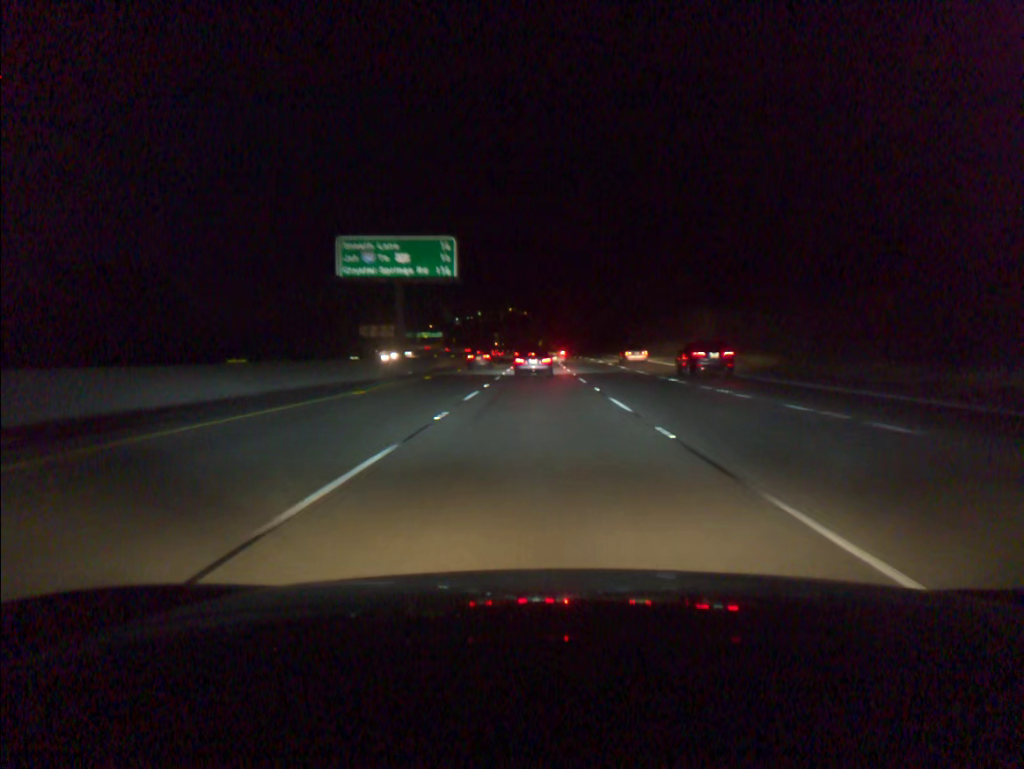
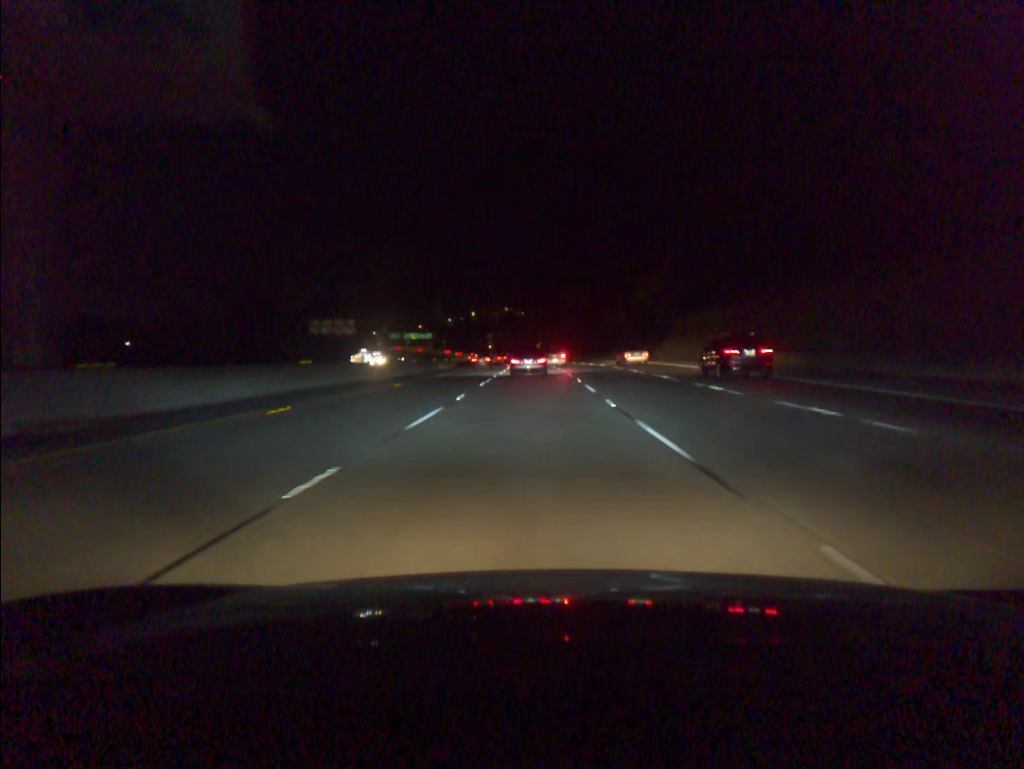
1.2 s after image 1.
(0.0, +36.0) m; 0°
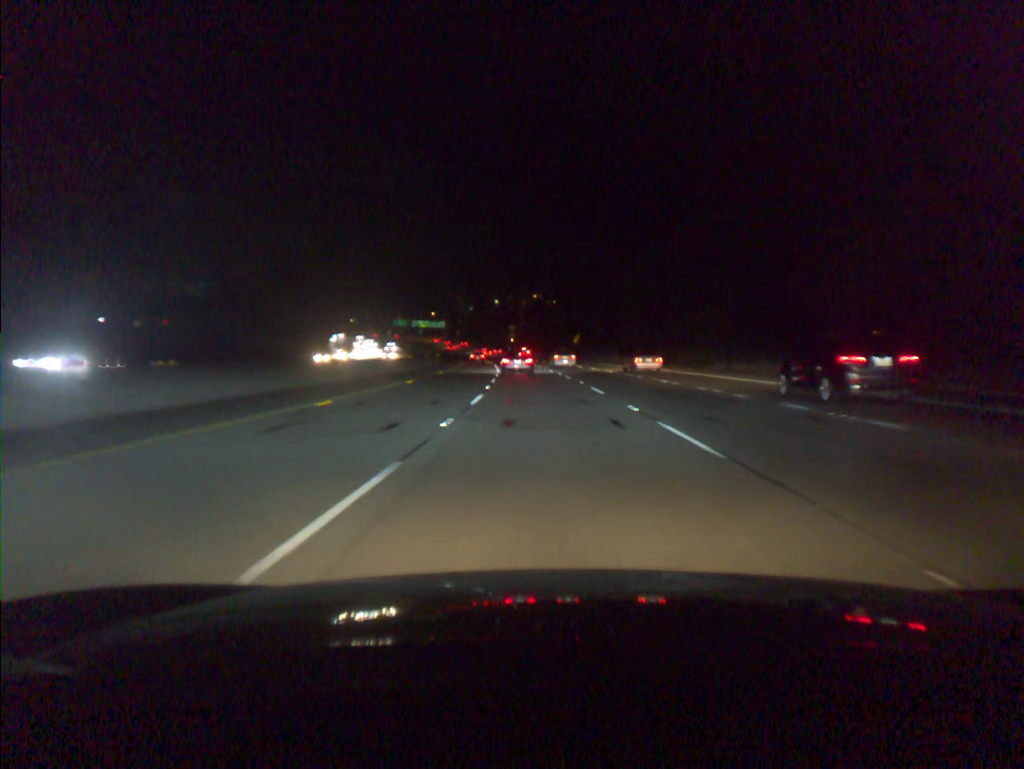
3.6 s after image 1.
(-1.3, +70.9) m; -2°
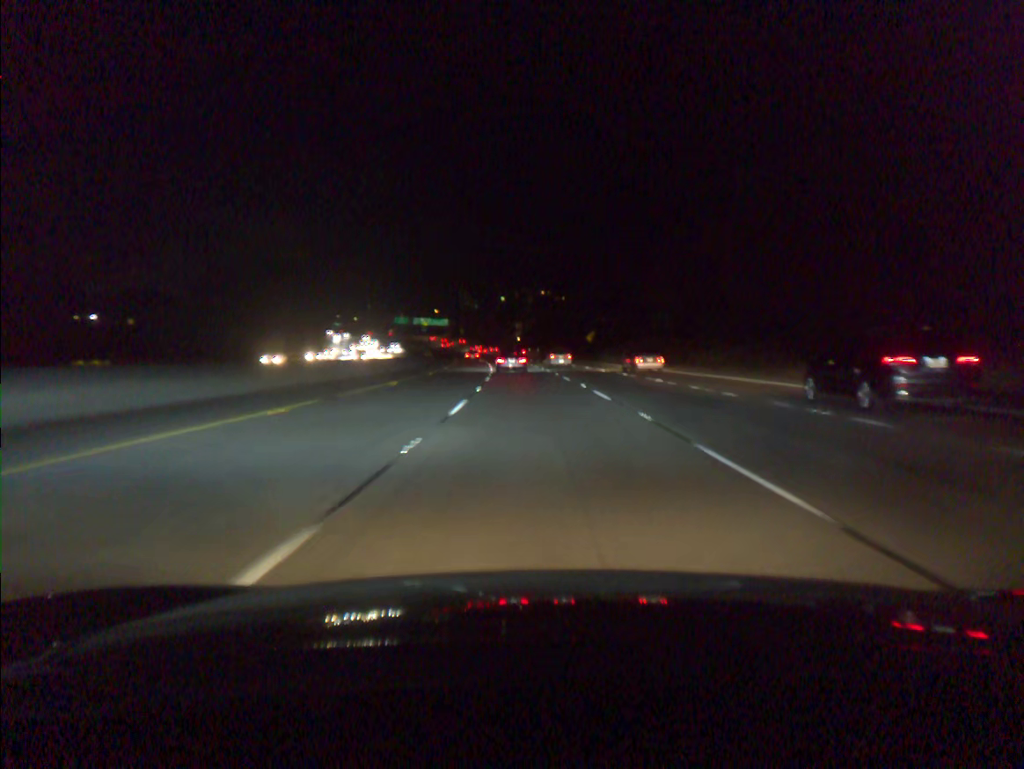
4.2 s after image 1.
(-0.1, +17.5) m; -1°
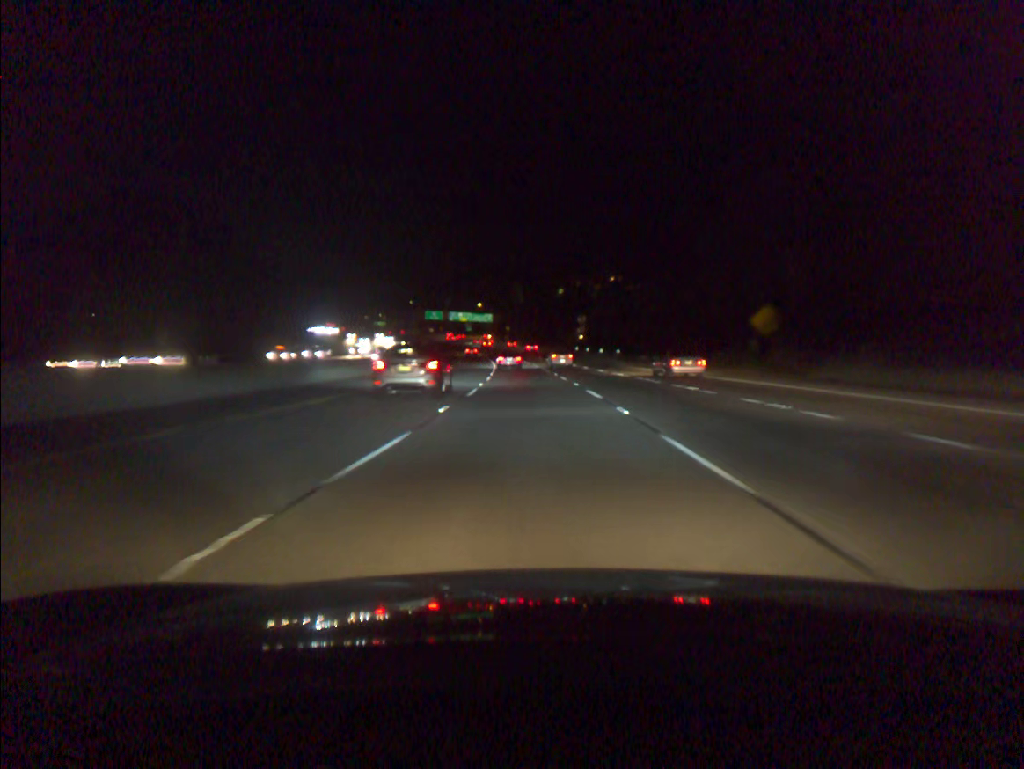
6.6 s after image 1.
(-2.3, +69.8) m; -4°
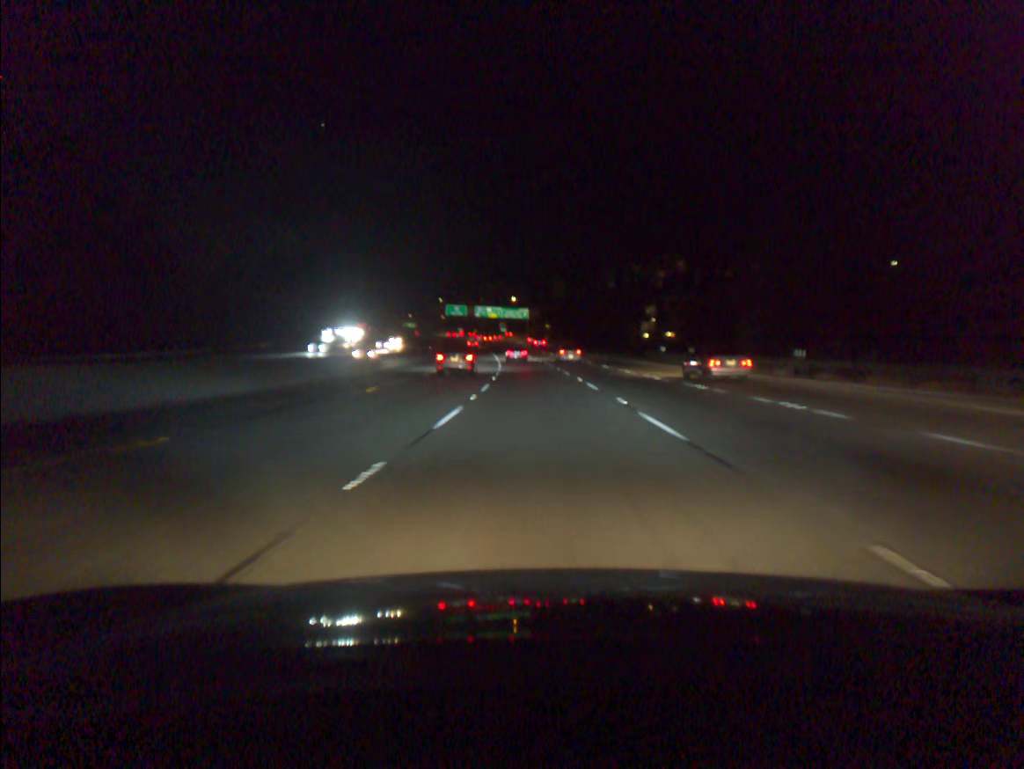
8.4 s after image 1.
(-1.4, +53.4) m; -3°
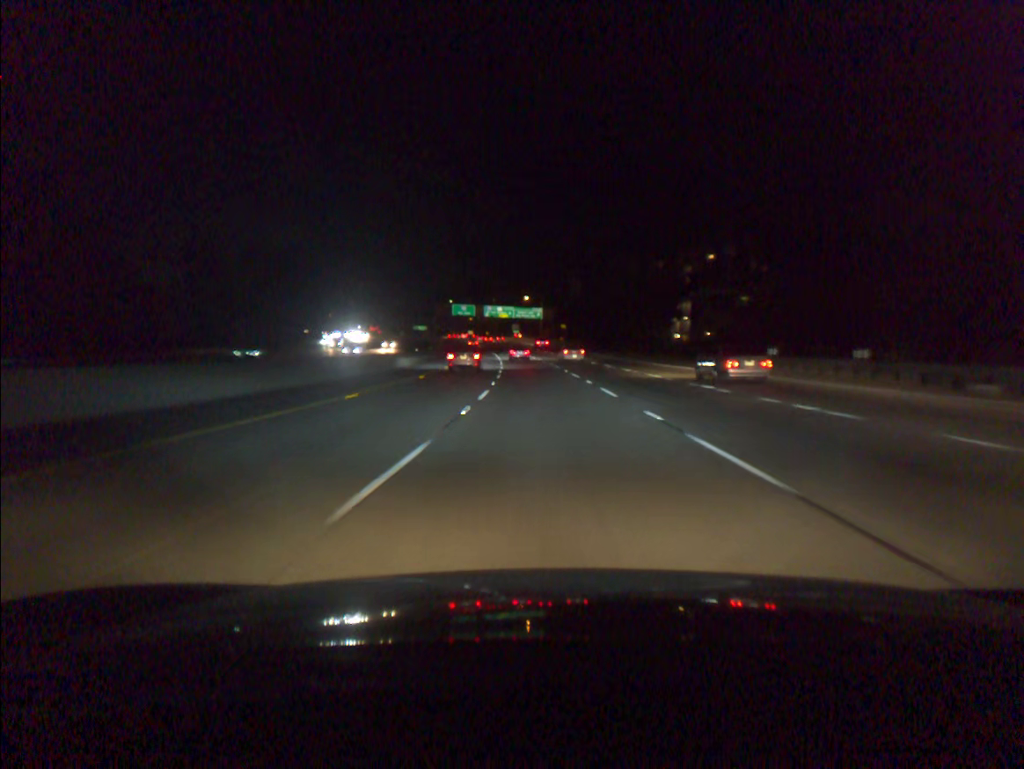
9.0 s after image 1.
(-0.2, +18.0) m; -1°
